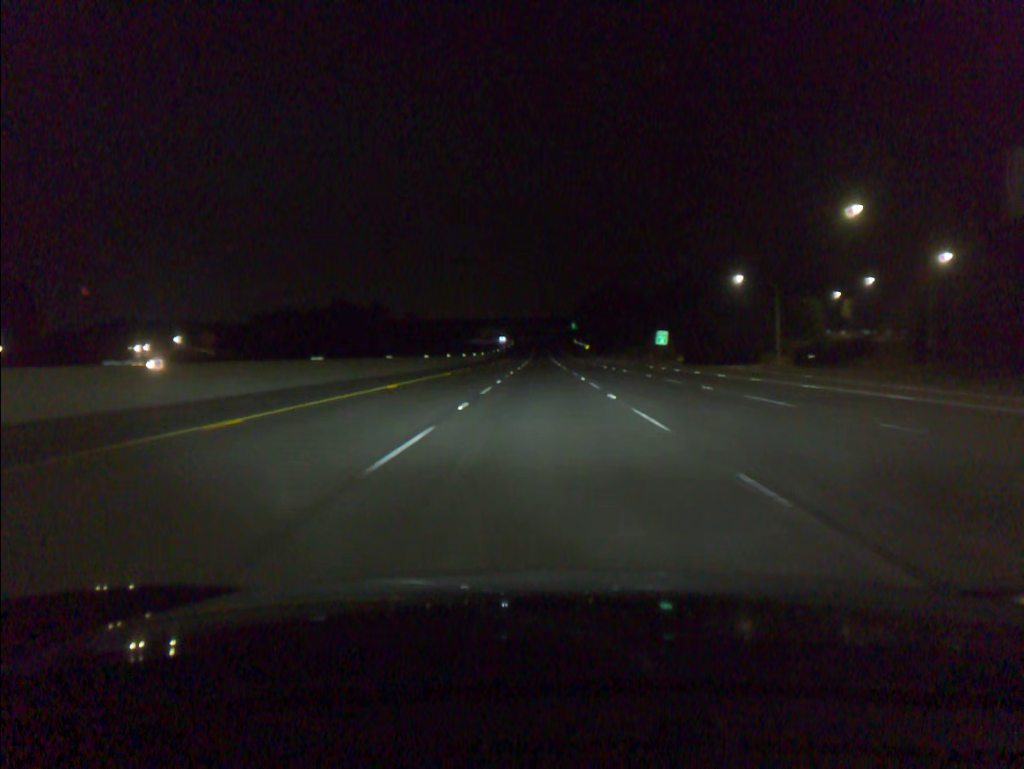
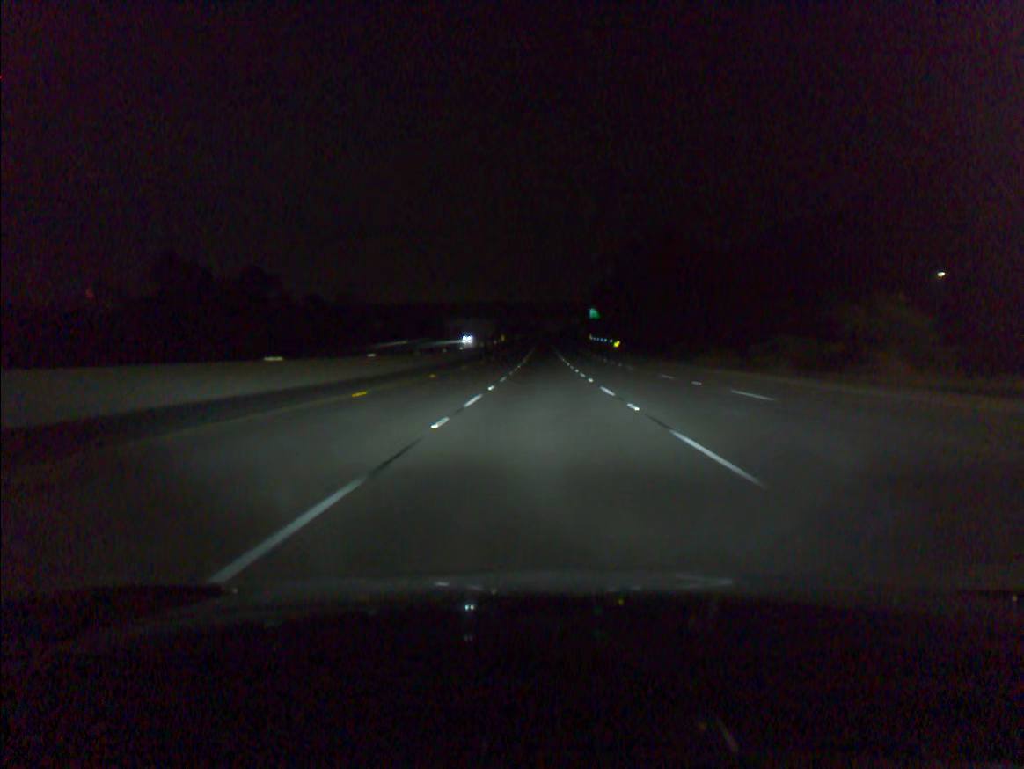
(-0.2, +78.4) m; 0°
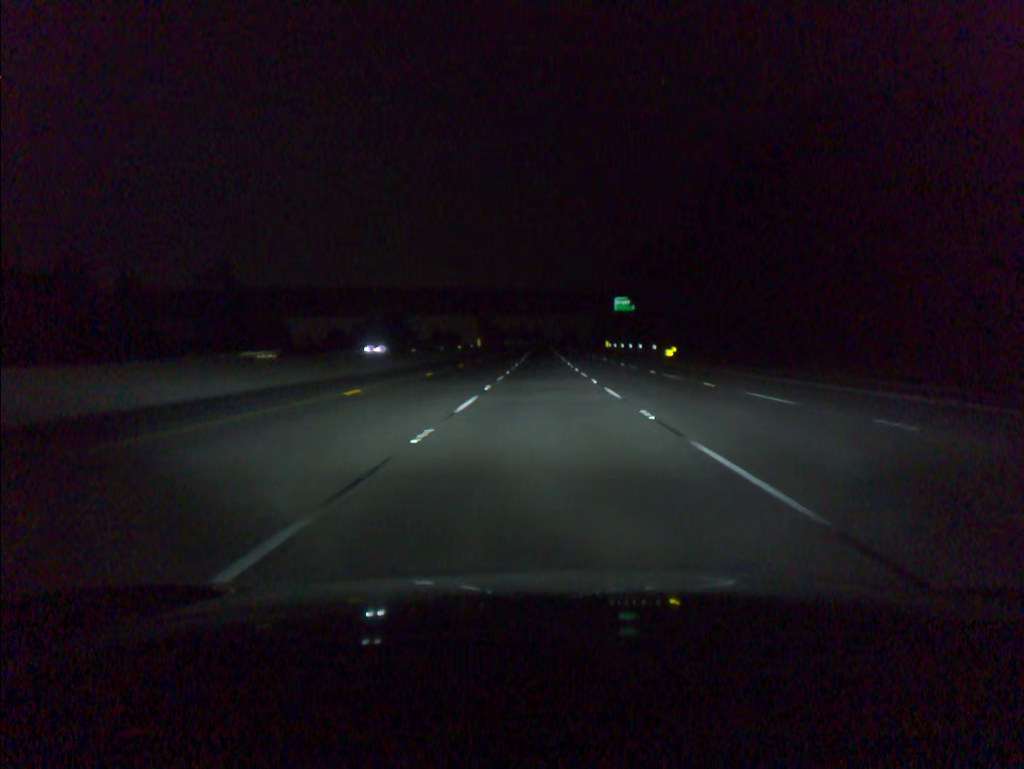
(0.0, +58.8) m; 0°
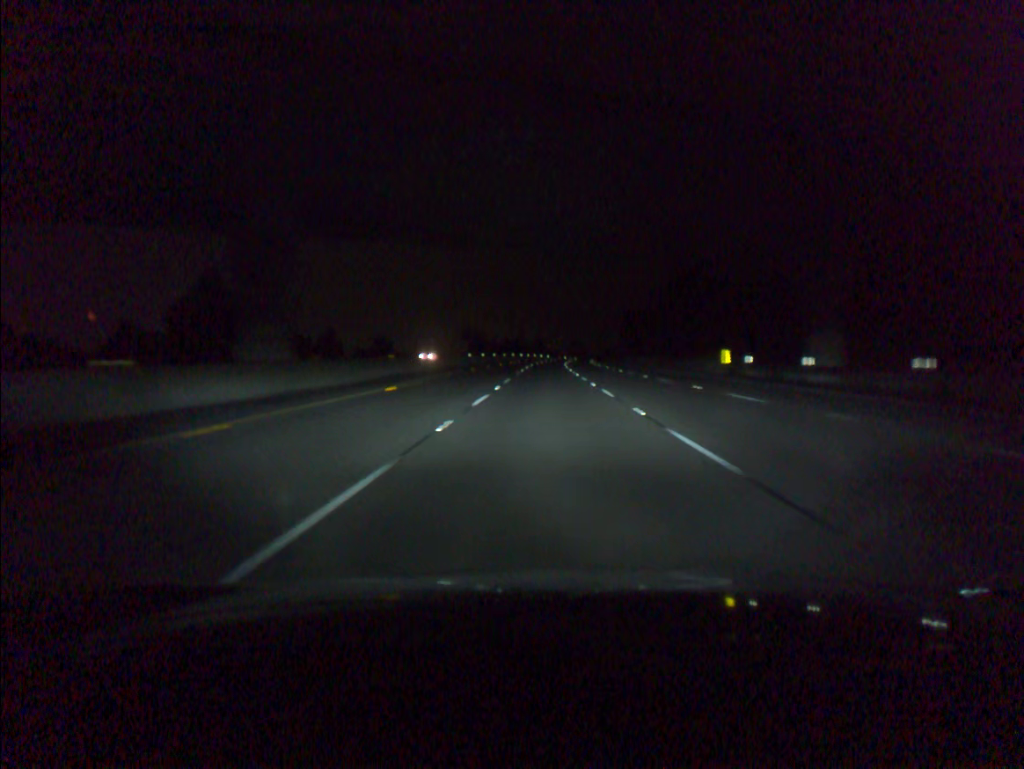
(-0.1, +97.2) m; 0°
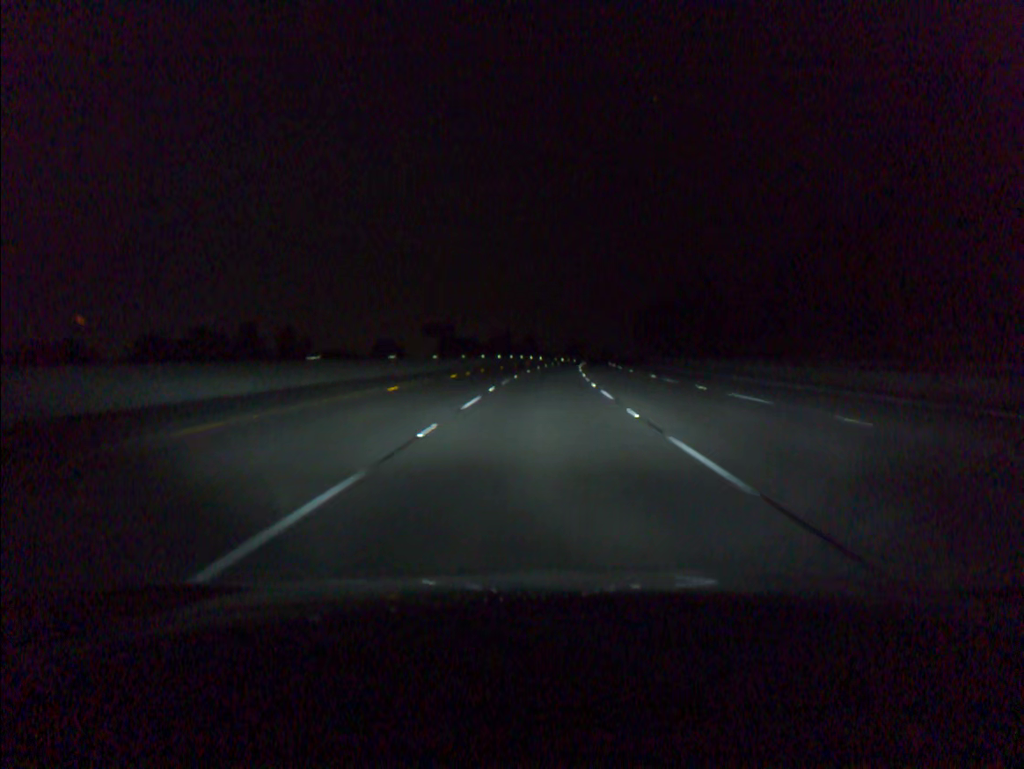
(+0.3, +58.0) m; +1°
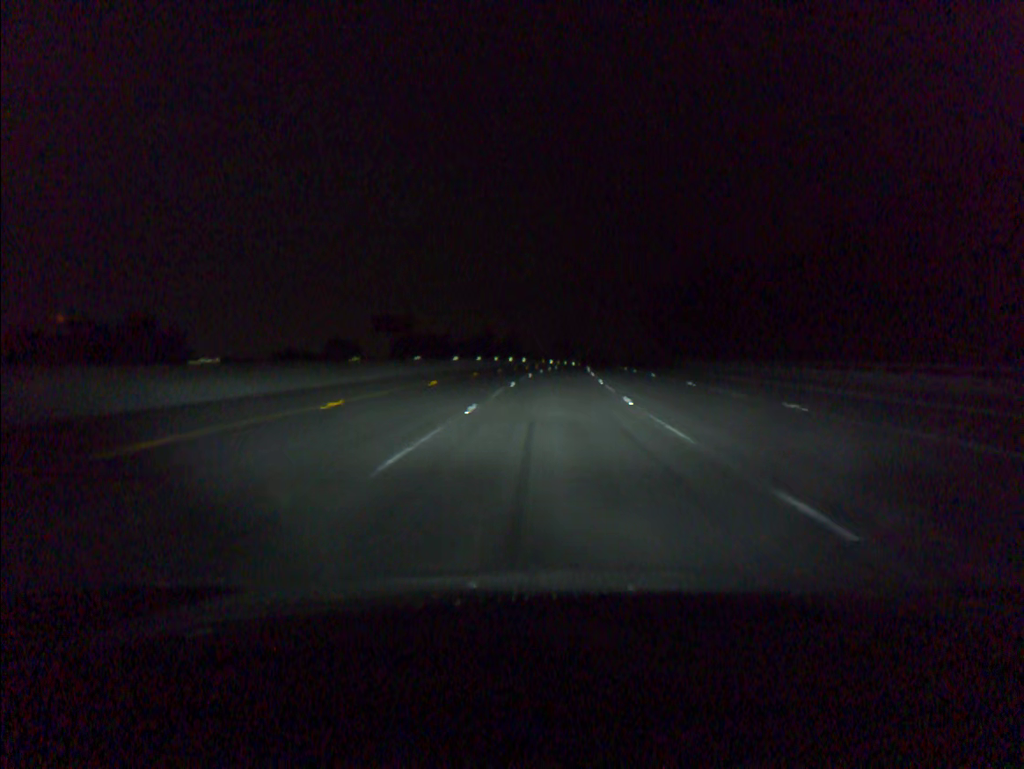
(+0.3, +38.7) m; +1°
